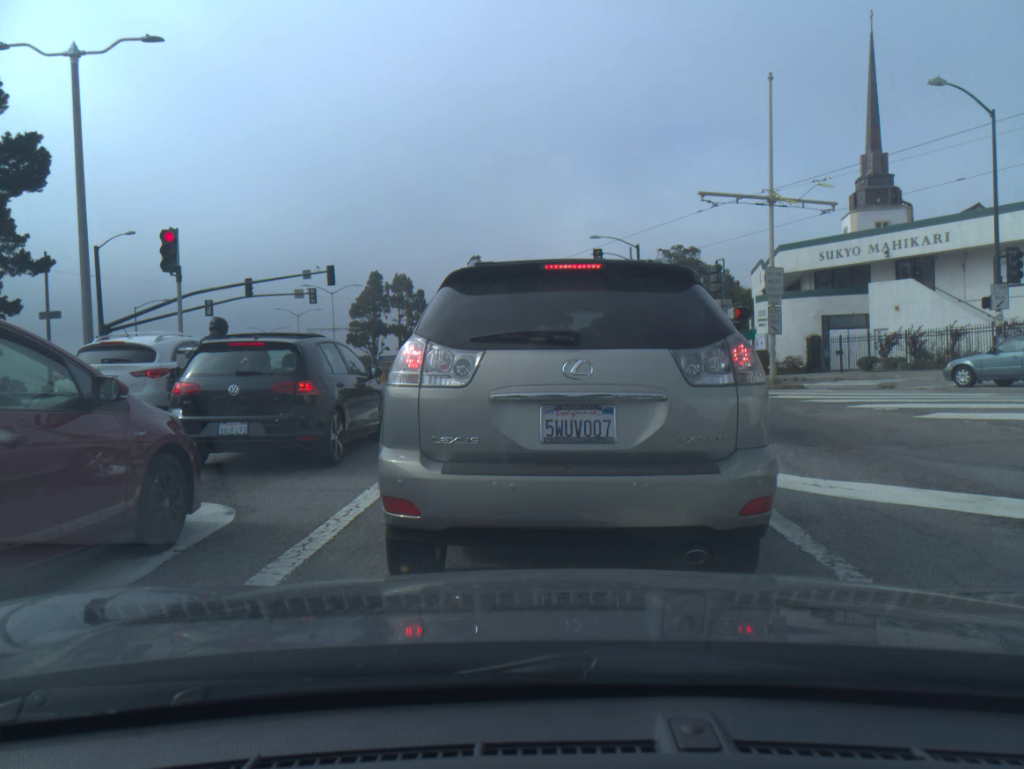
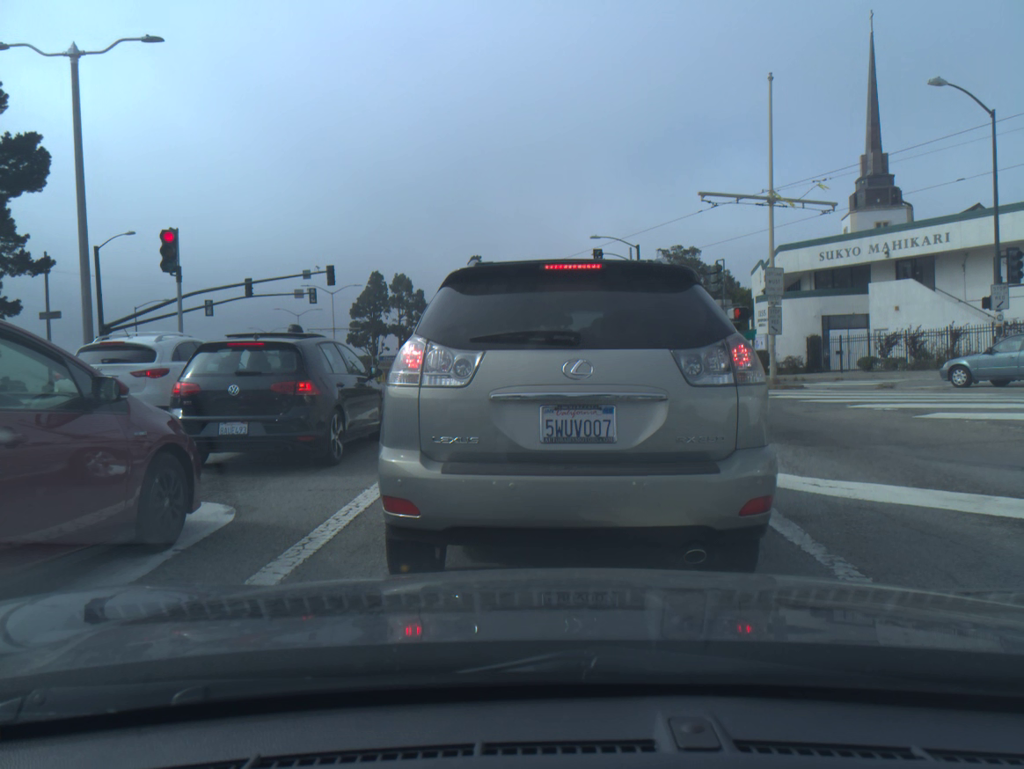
(0.0, 0.0) m; 0°
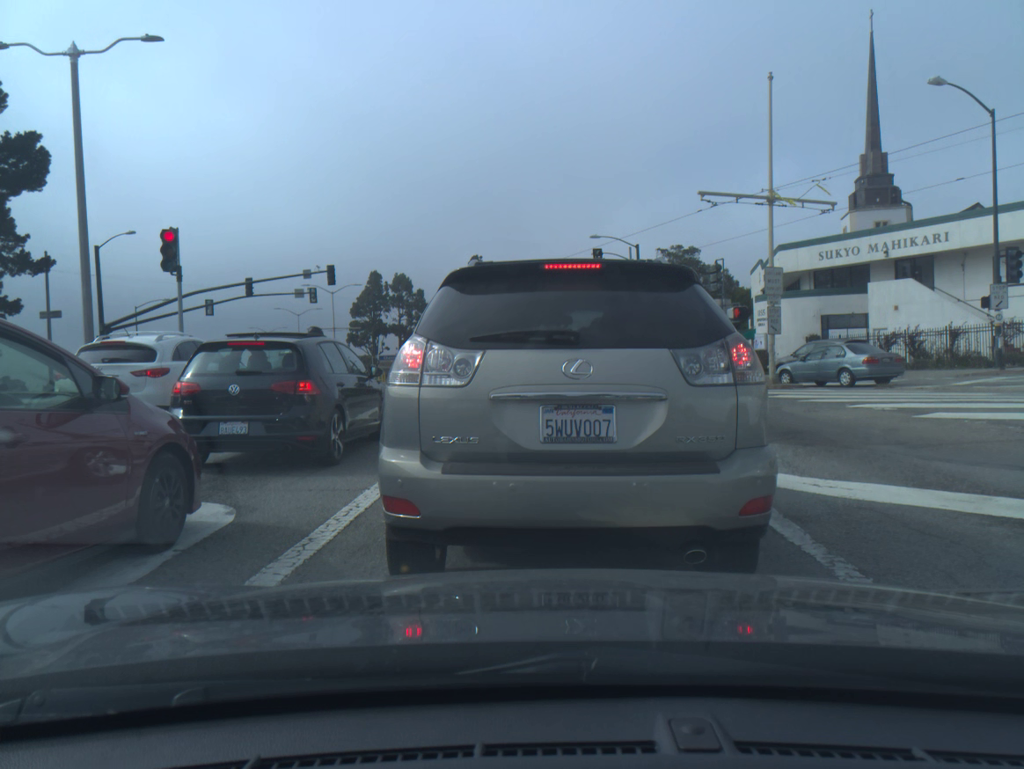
(0.0, 0.0) m; 0°
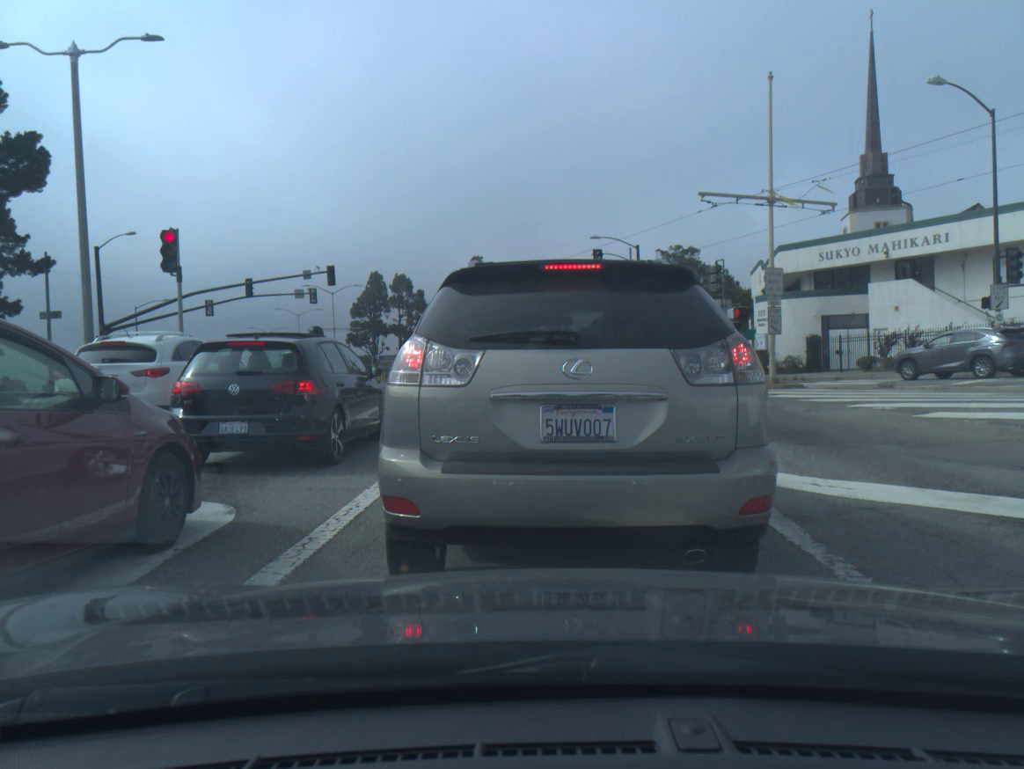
(0.0, 0.0) m; 0°
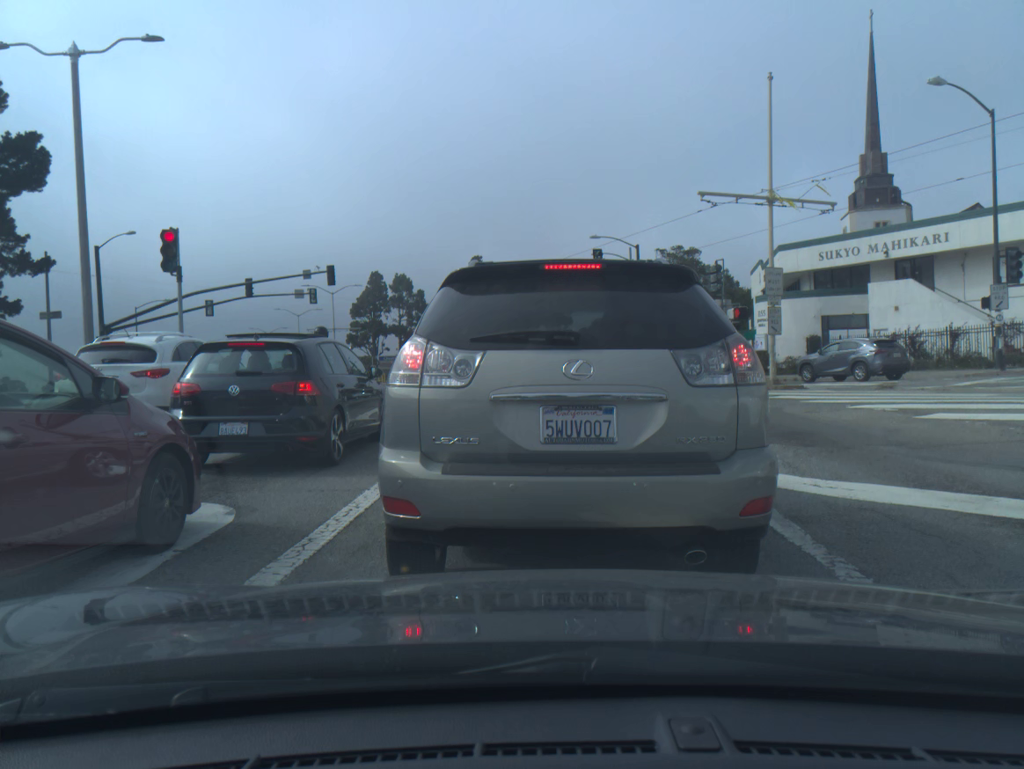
(0.0, 0.0) m; 0°
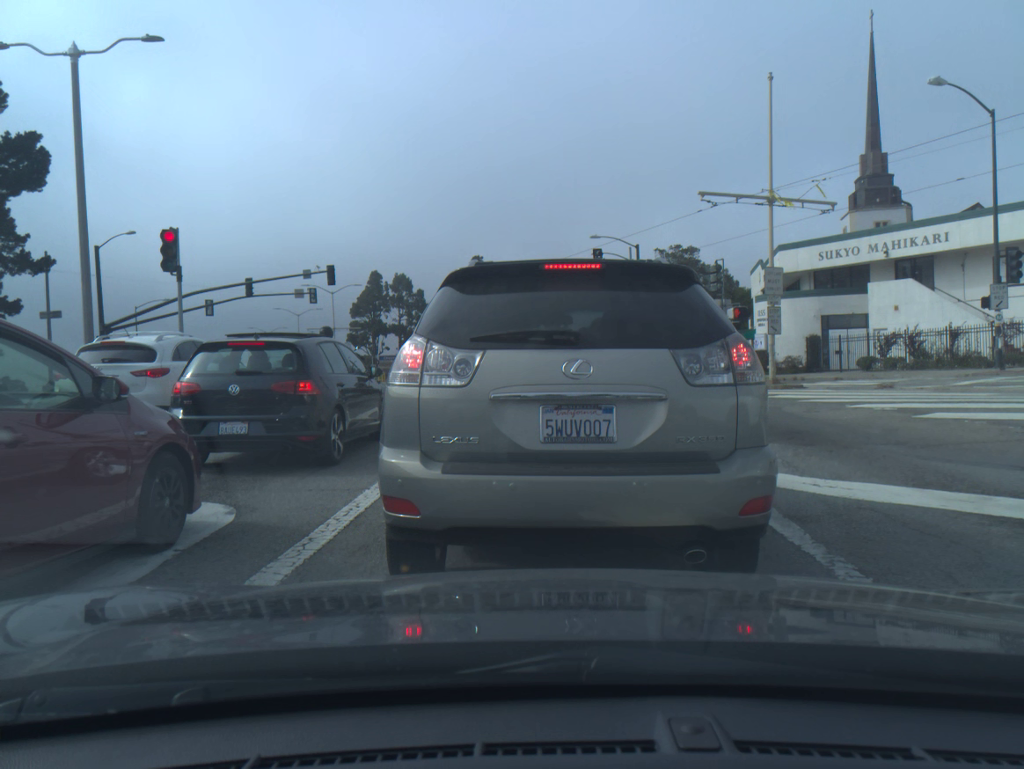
(0.0, 0.0) m; 0°
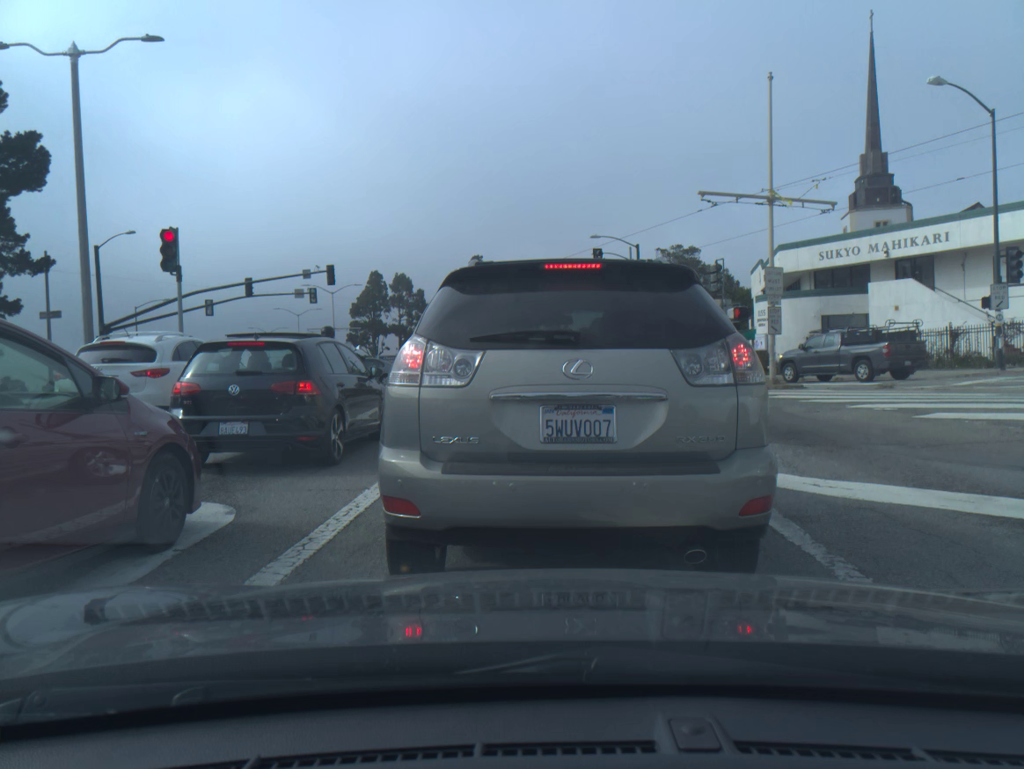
(0.0, 0.0) m; 0°
